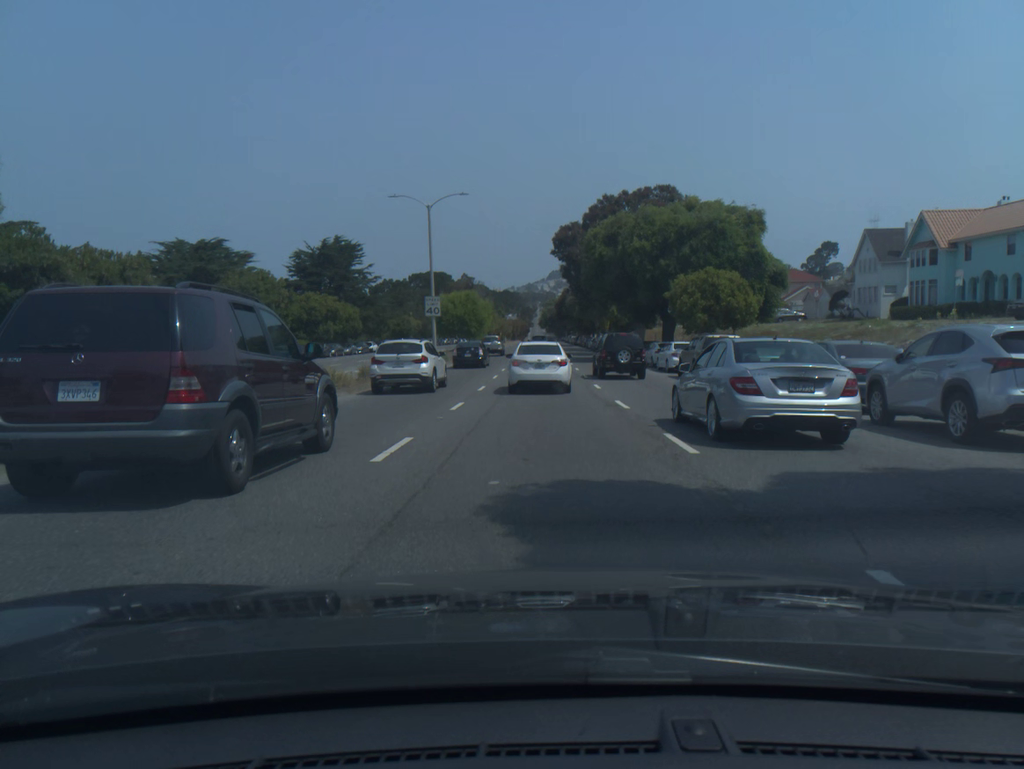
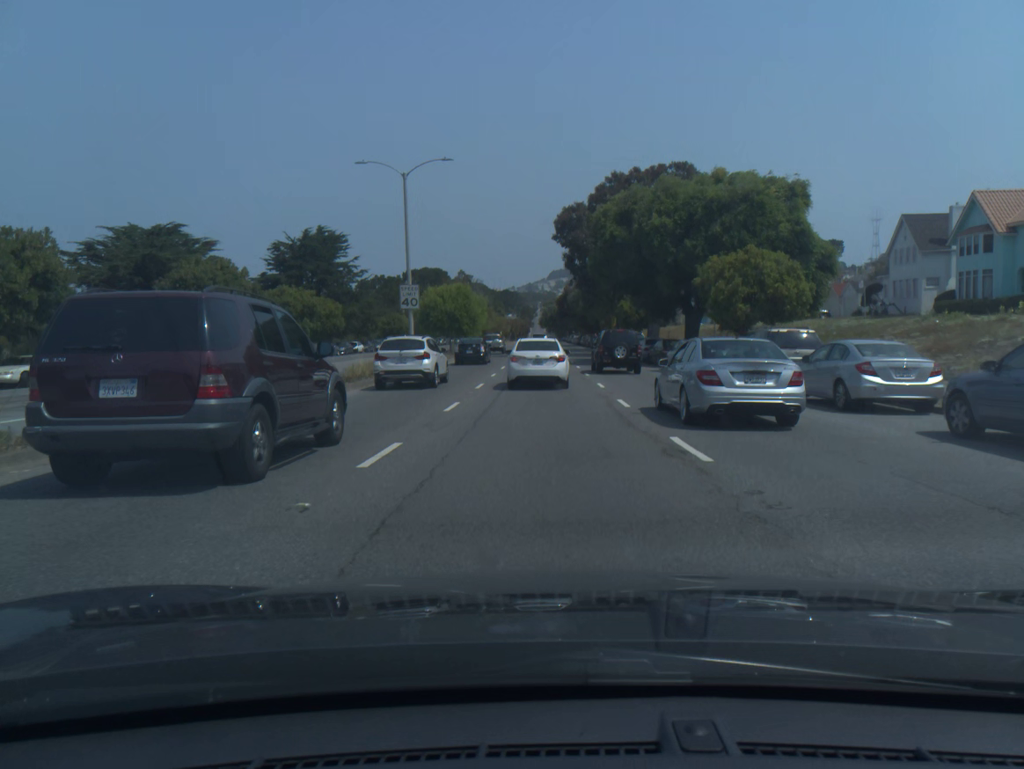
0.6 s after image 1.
(0.0, +7.9) m; 0°
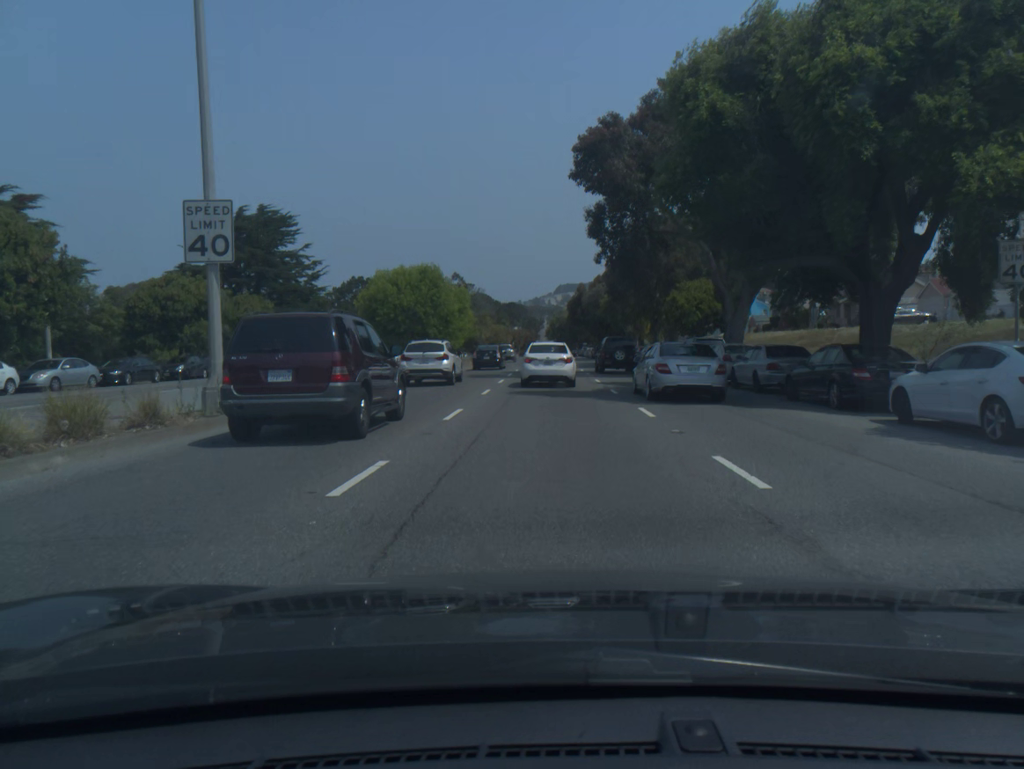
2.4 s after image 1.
(-0.2, +23.5) m; -1°
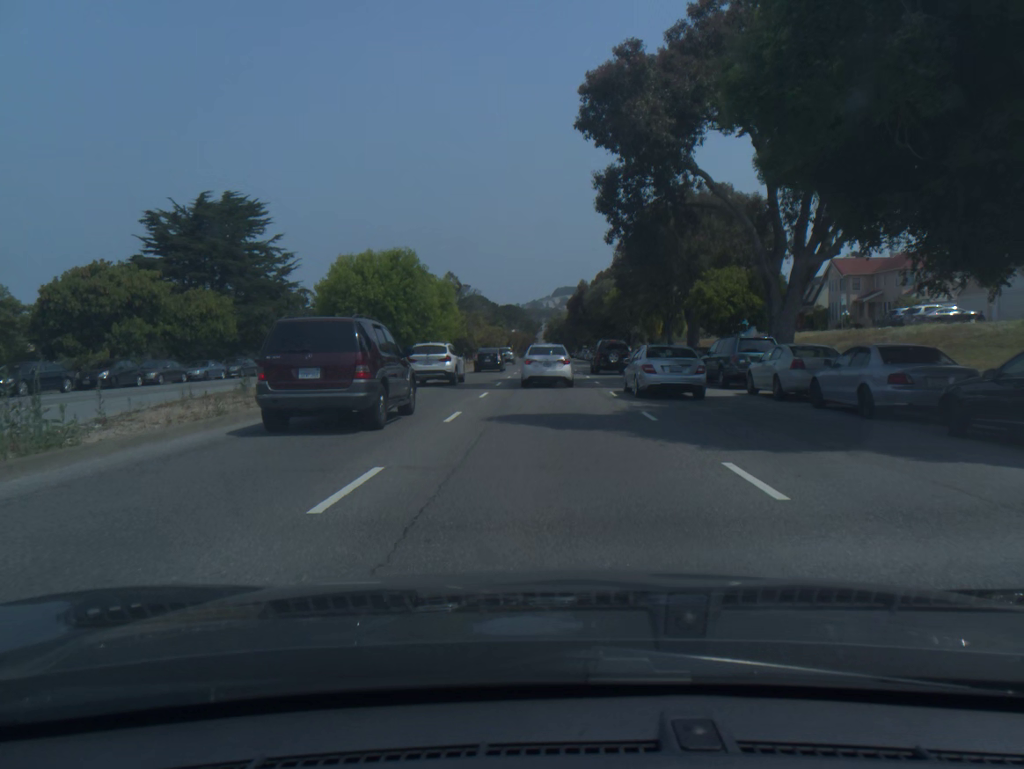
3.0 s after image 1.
(0.0, +7.8) m; 0°
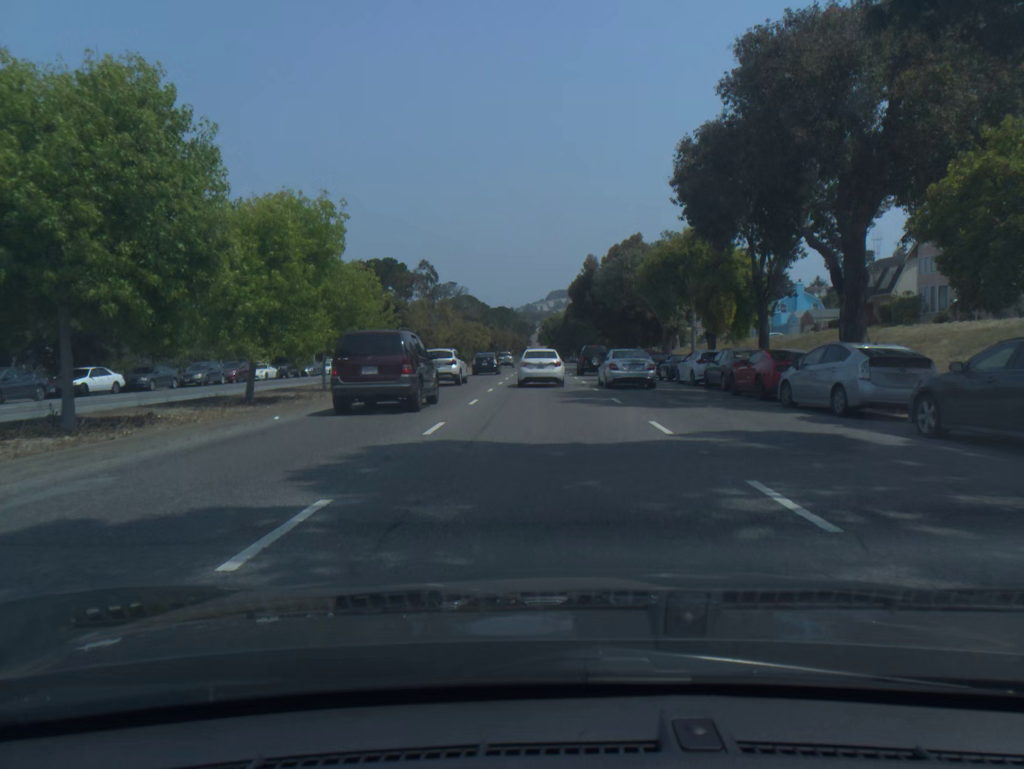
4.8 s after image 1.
(+0.1, +23.5) m; 0°
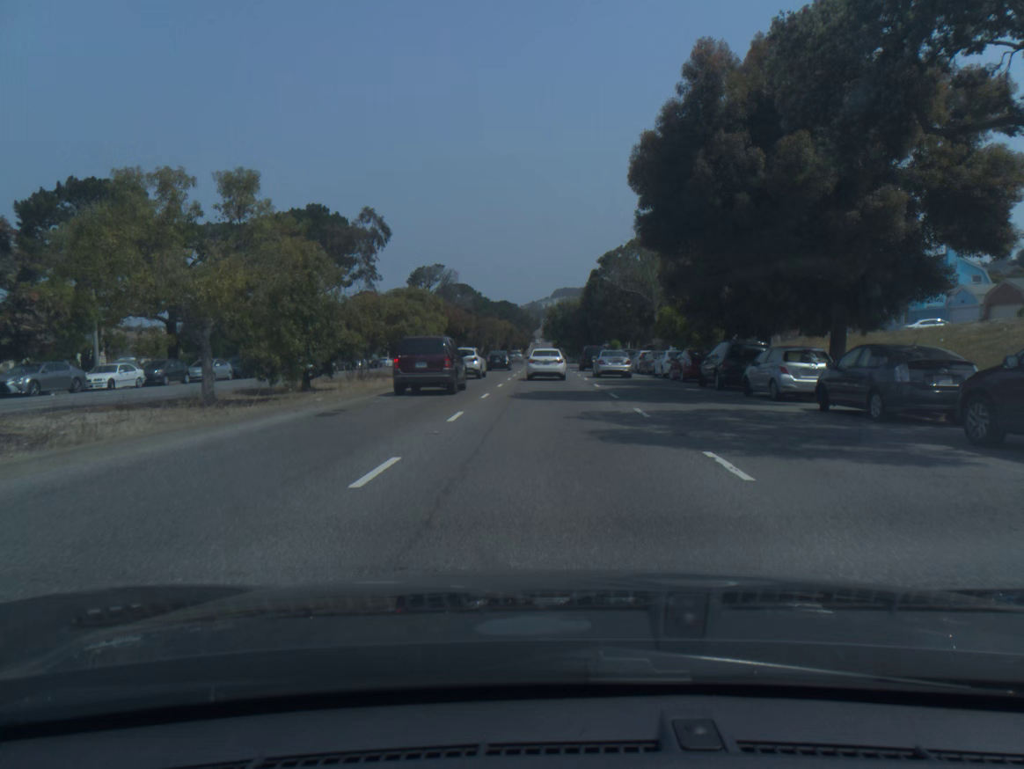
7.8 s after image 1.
(-0.2, +41.1) m; 0°
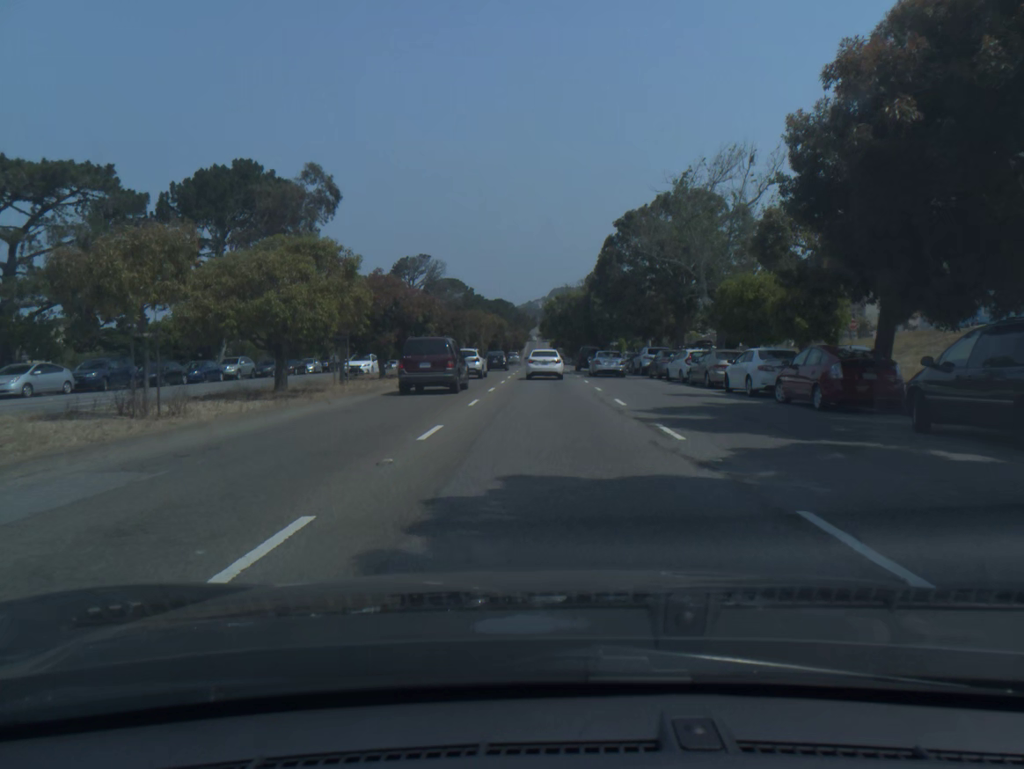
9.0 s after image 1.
(0.0, +17.5) m; 0°
